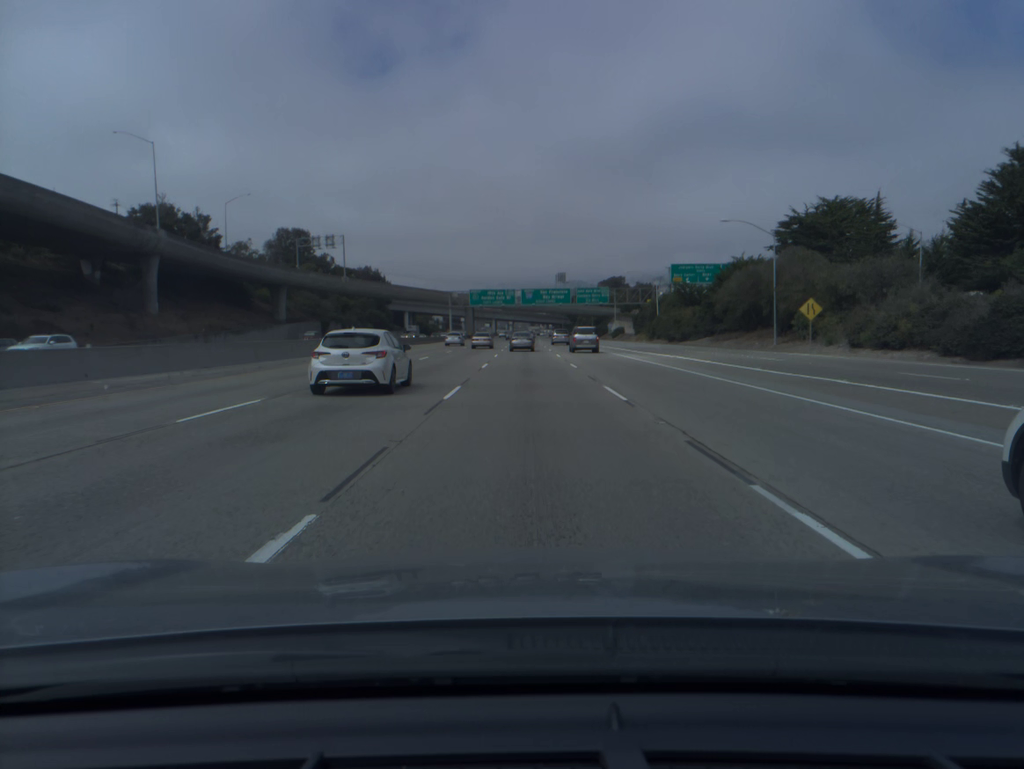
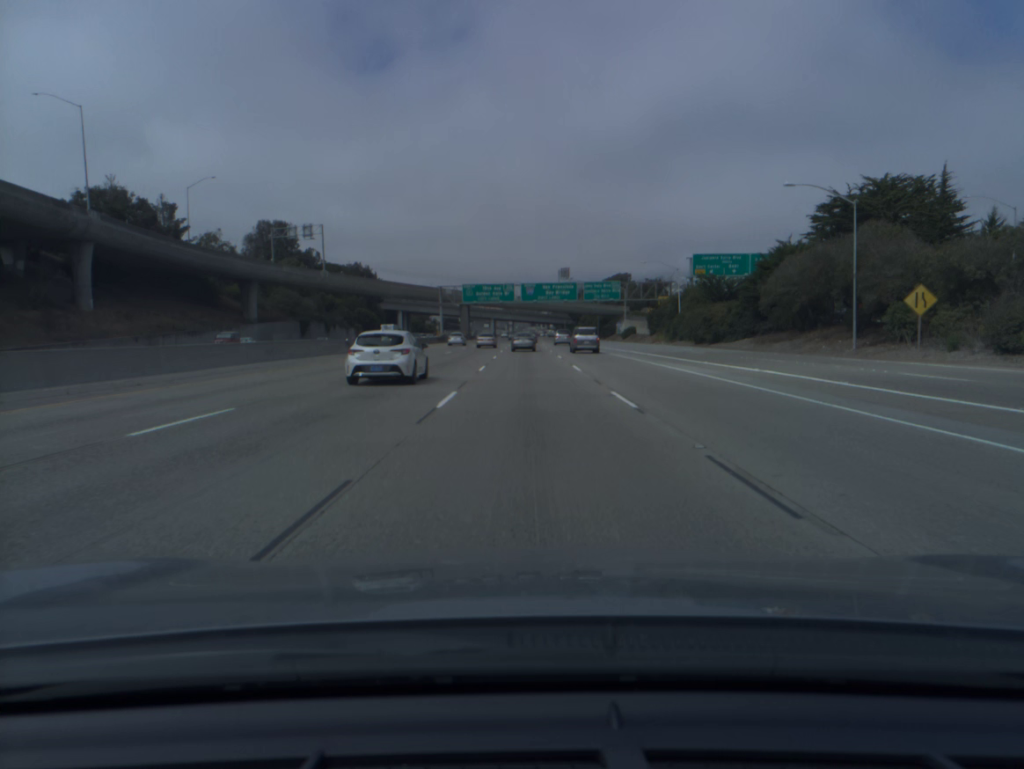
(0.0, +16.1) m; 0°
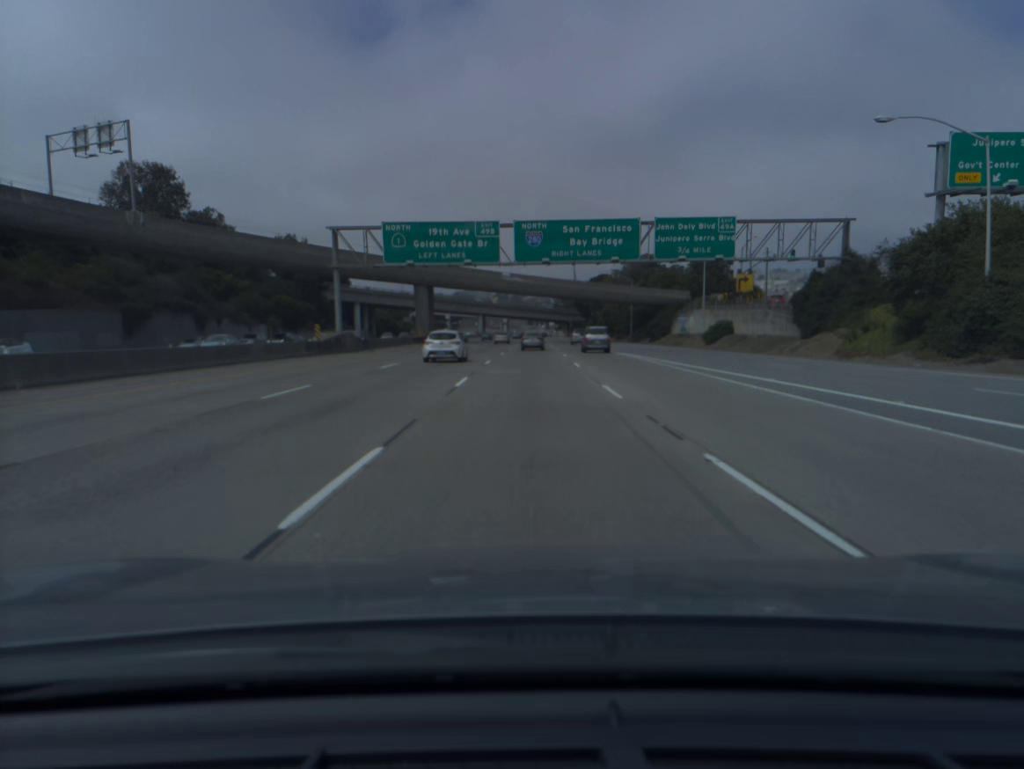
(0.0, +65.8) m; 0°
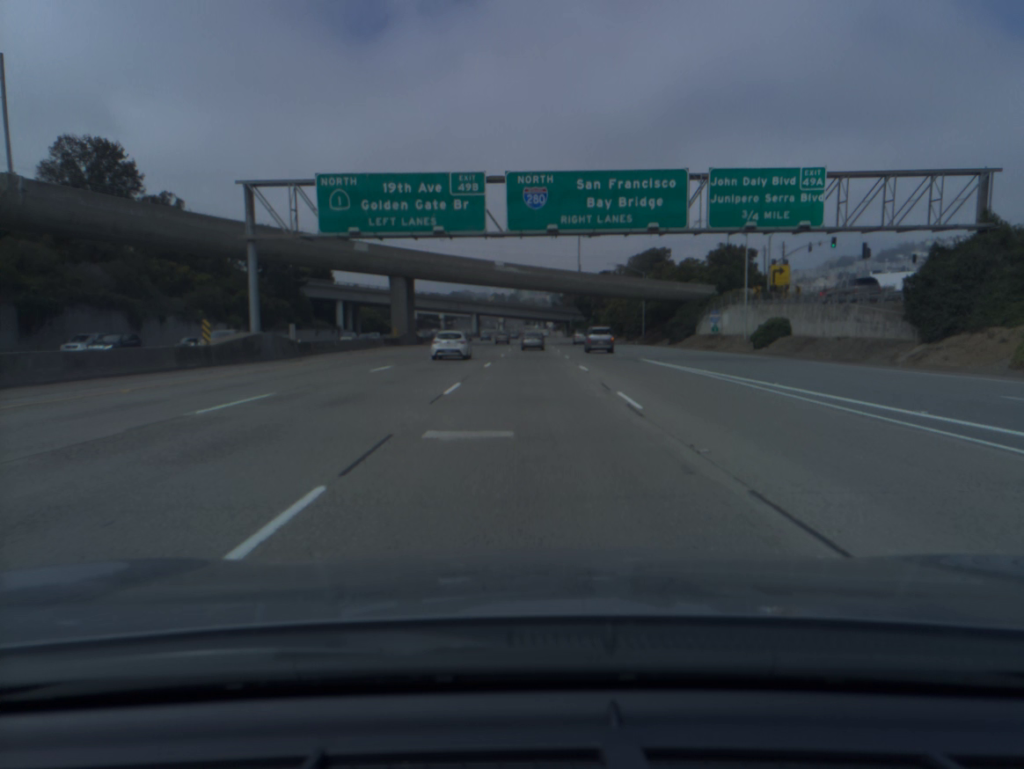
(0.0, +16.6) m; 0°
